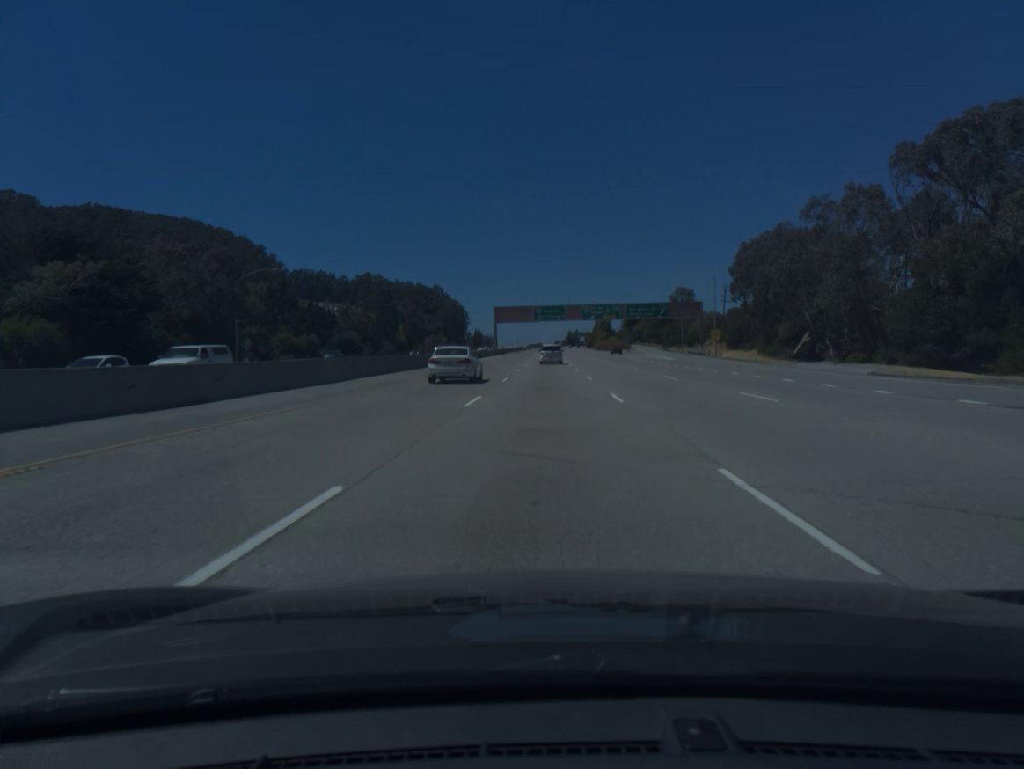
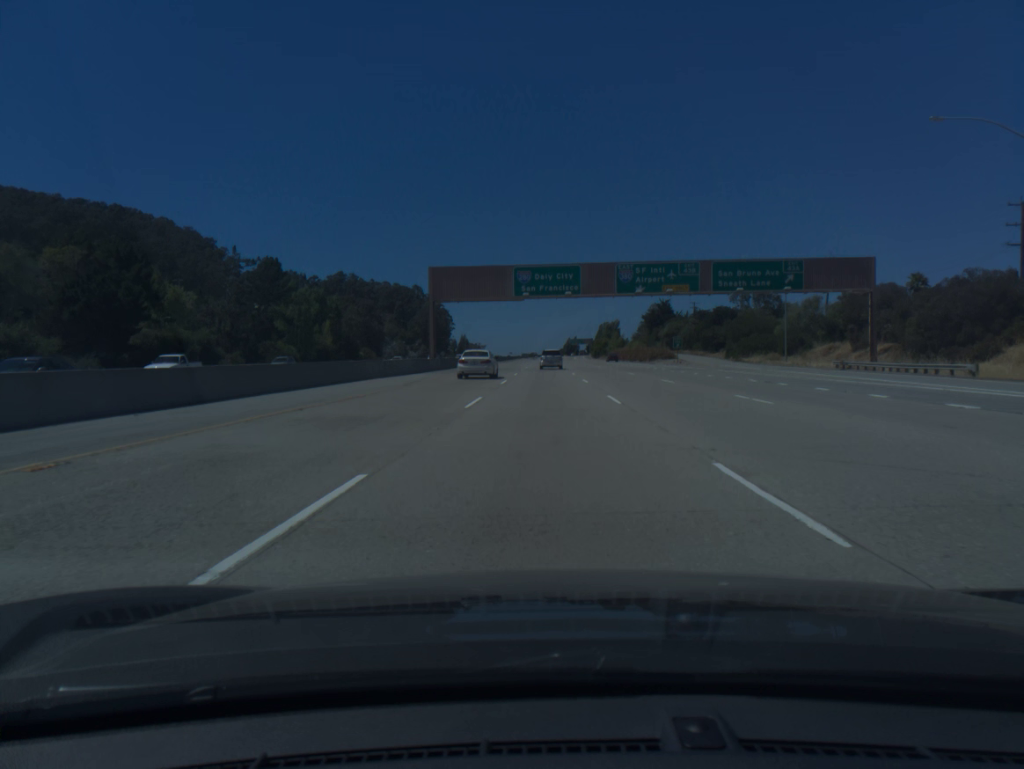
(+0.2, +72.4) m; 0°
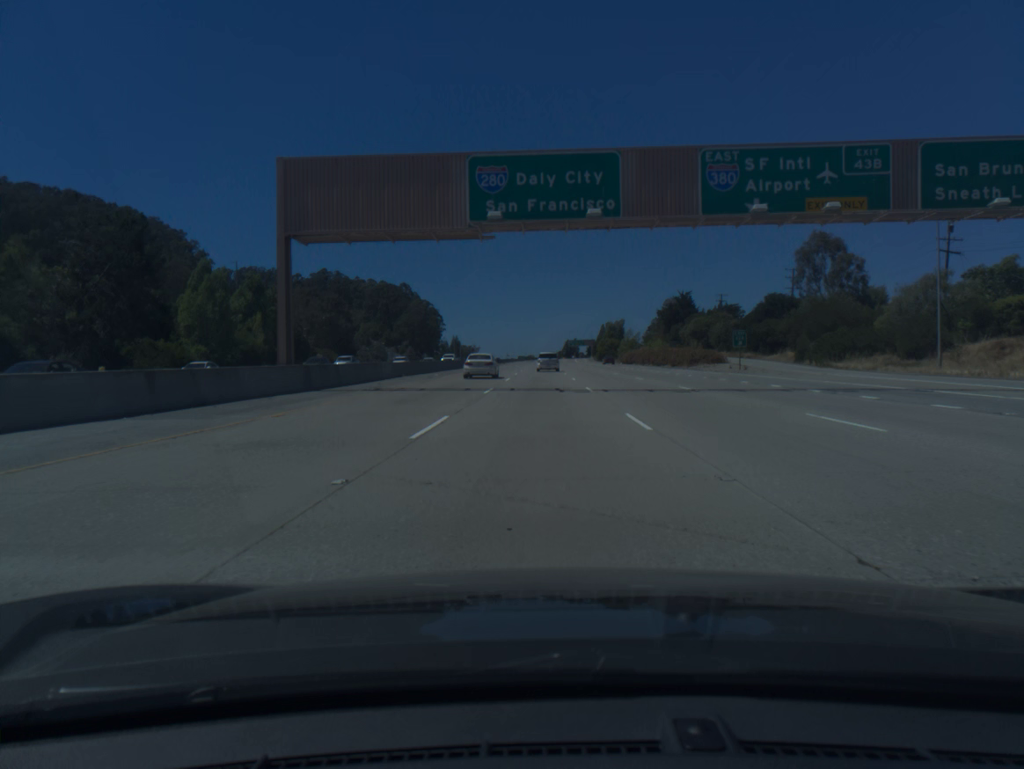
(+0.1, +36.0) m; 0°
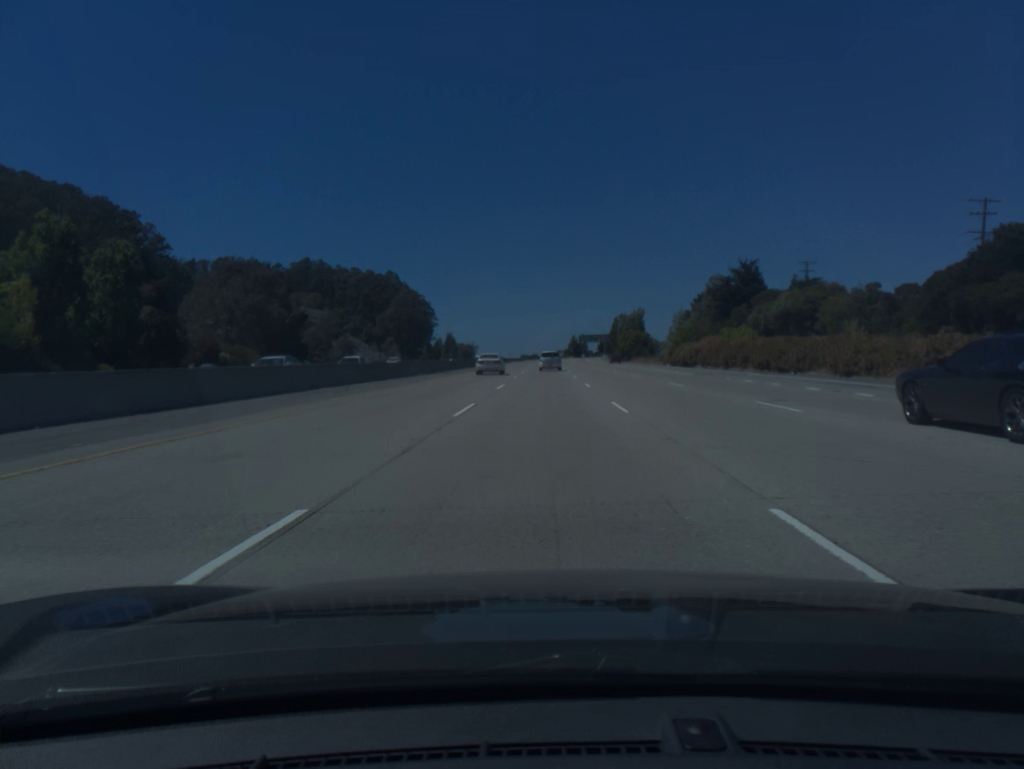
(-0.2, +53.9) m; 0°
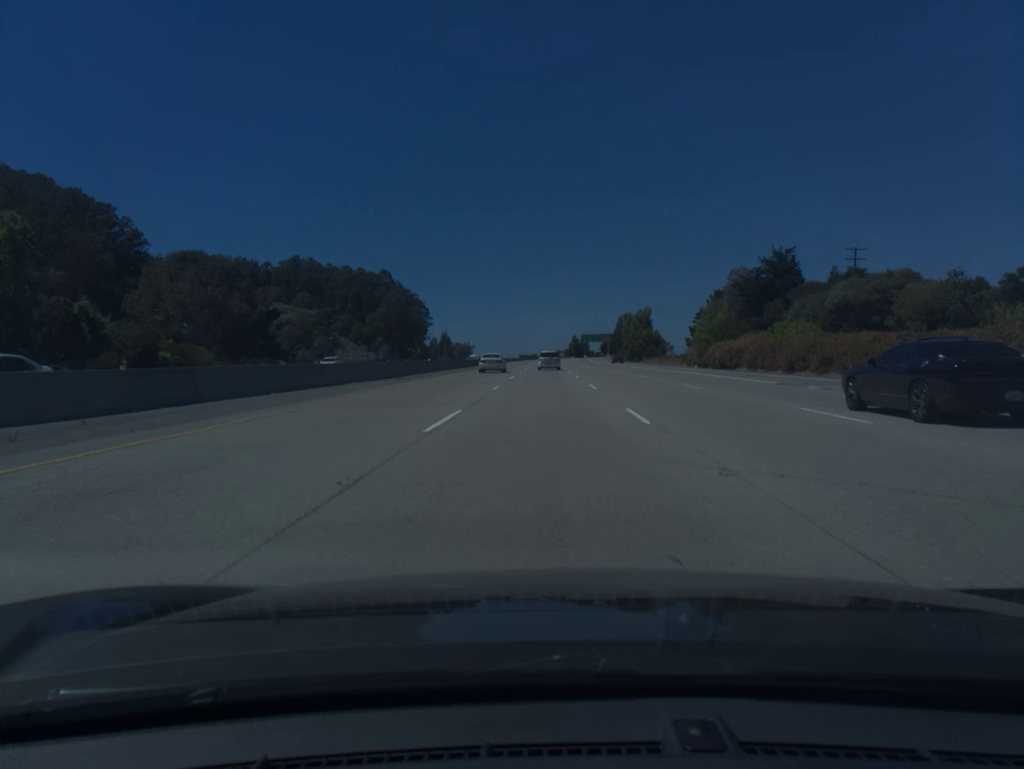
(0.0, +18.0) m; 0°
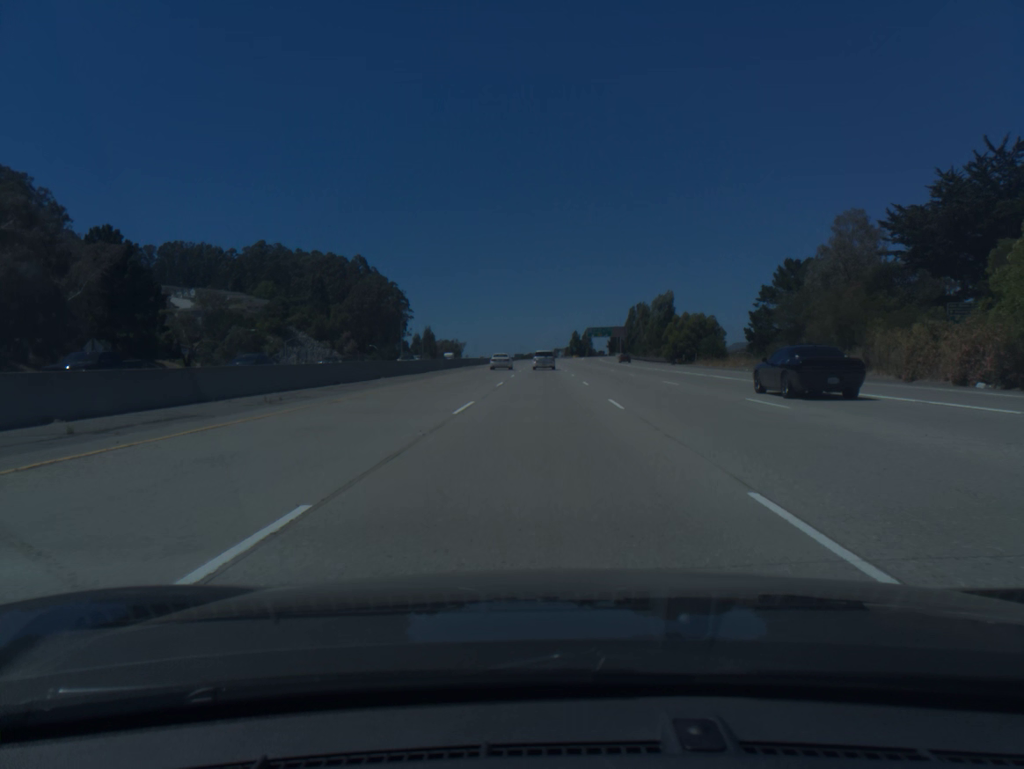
(+0.1, +54.3) m; 0°
